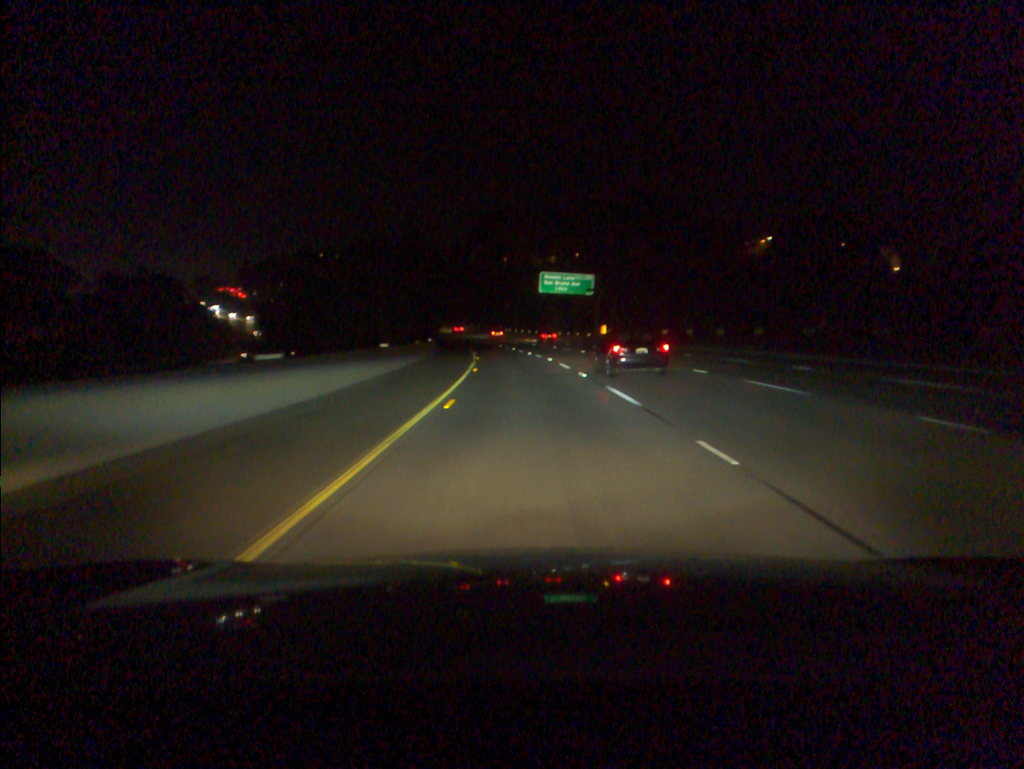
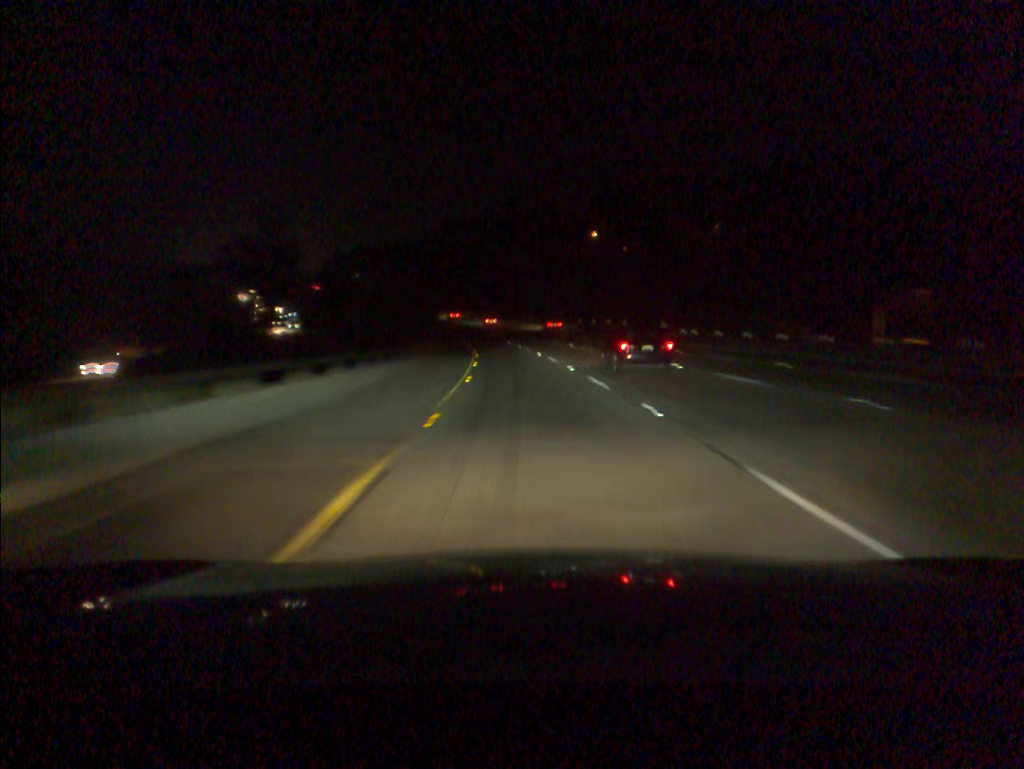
(-7.1, +98.4) m; -9°
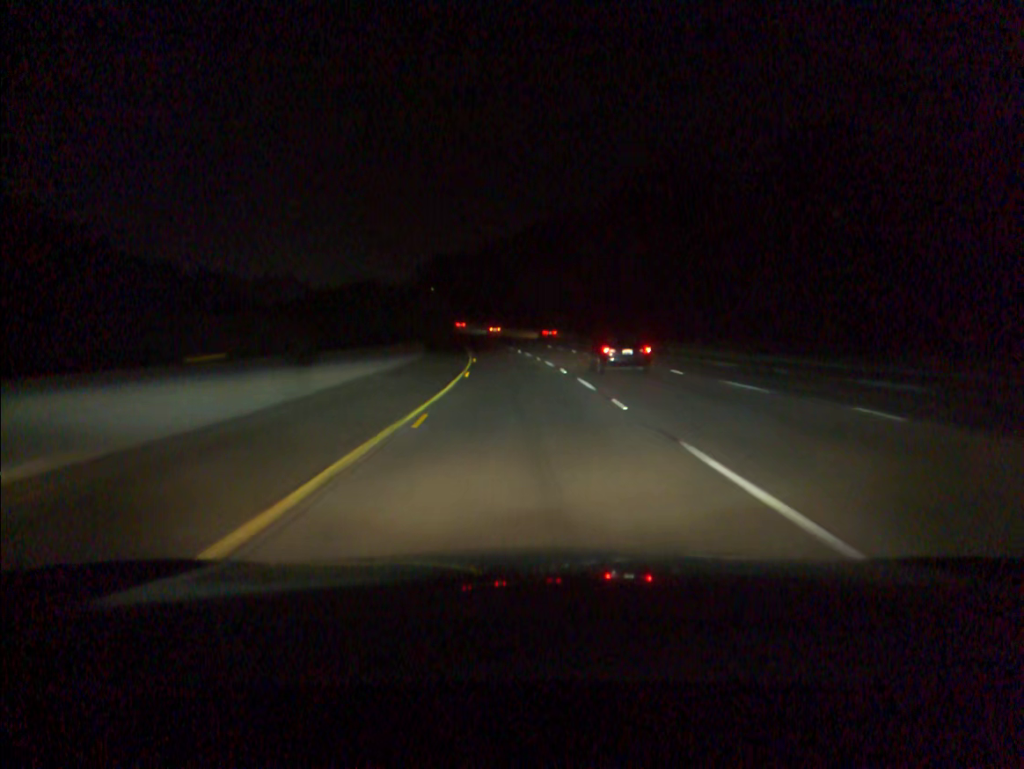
(-4.6, +78.7) m; -7°
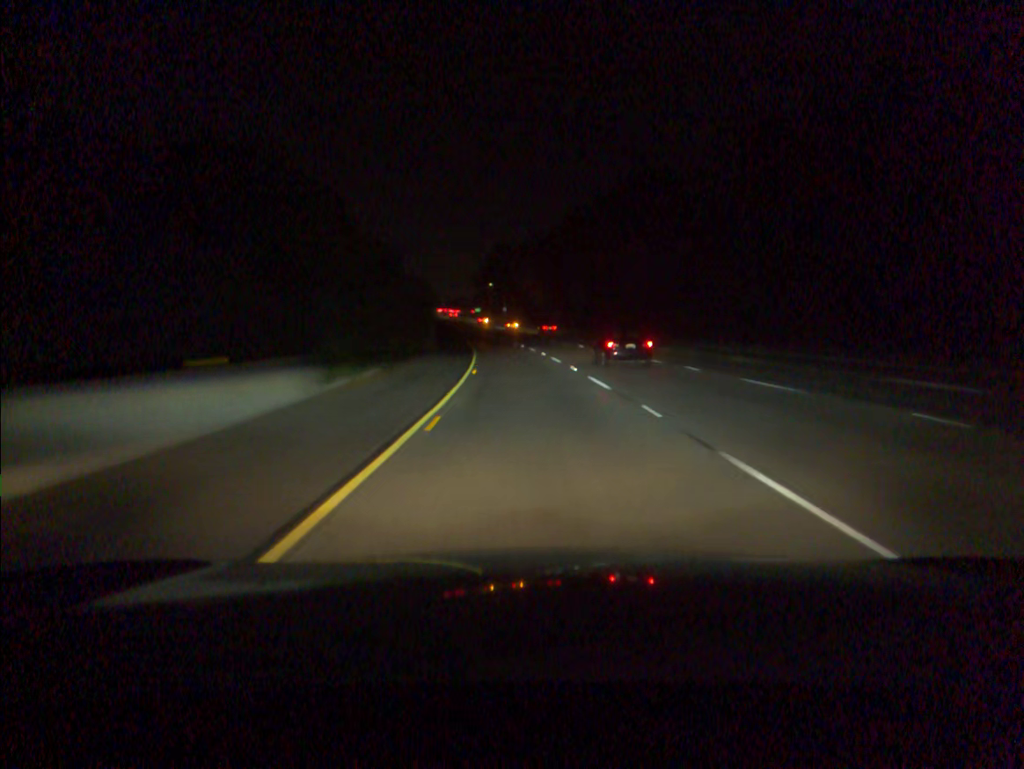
(-2.7, +59.1) m; -5°
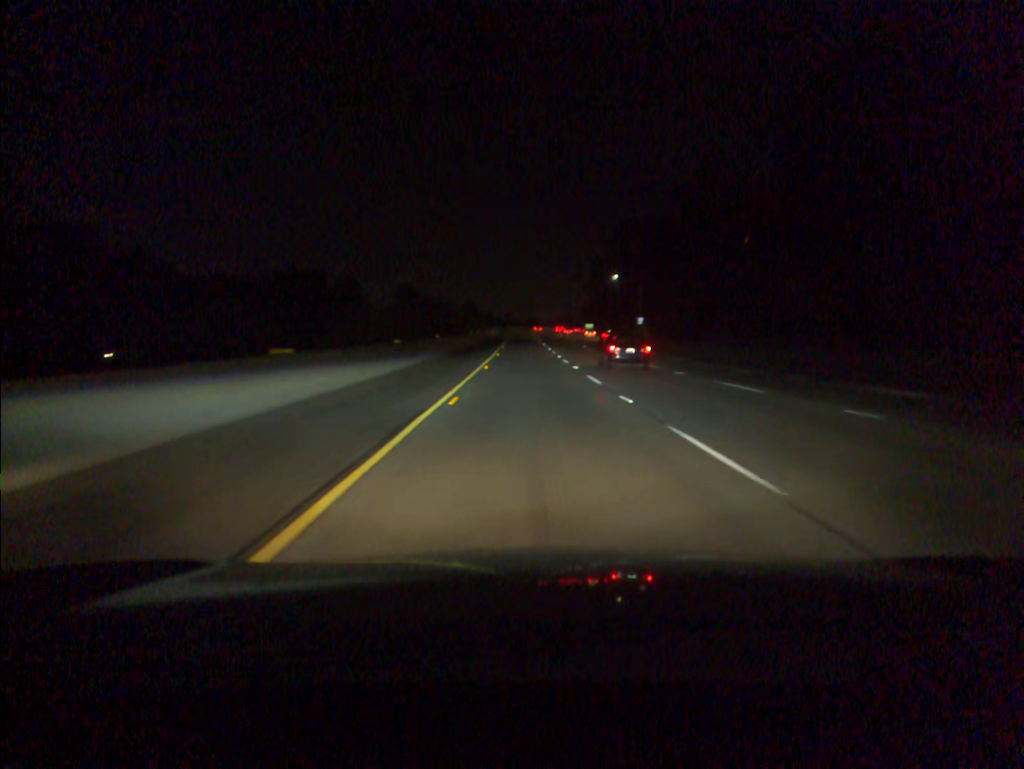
(-7.3, +98.3) m; -8°
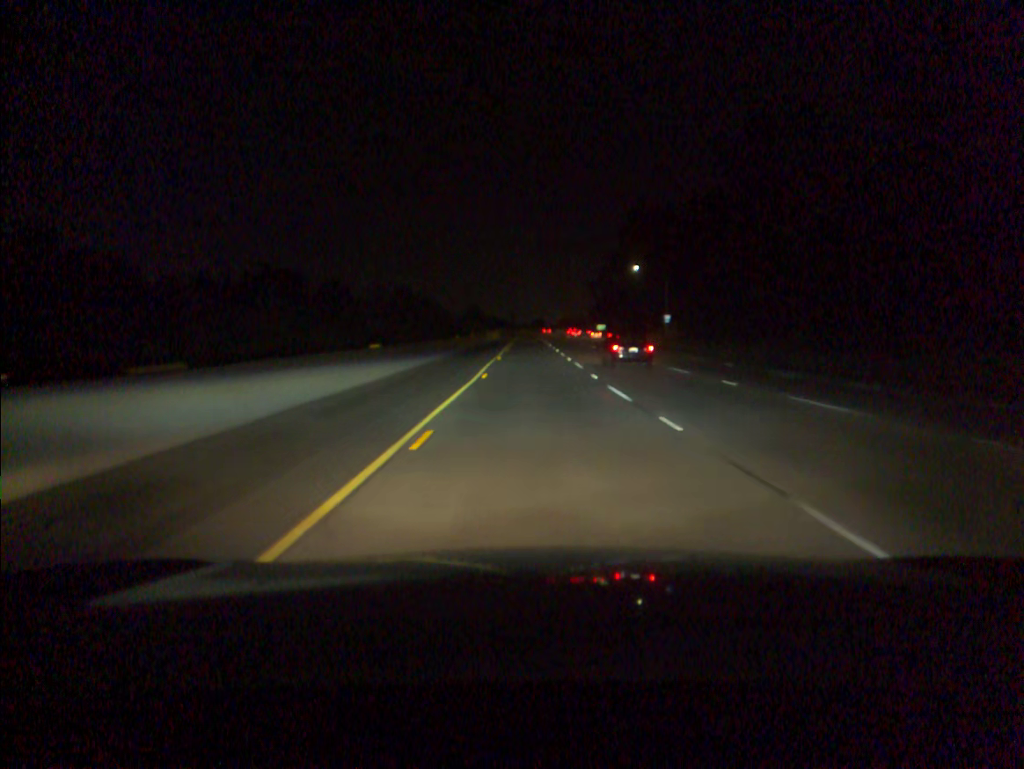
(-0.1, +19.7) m; -1°
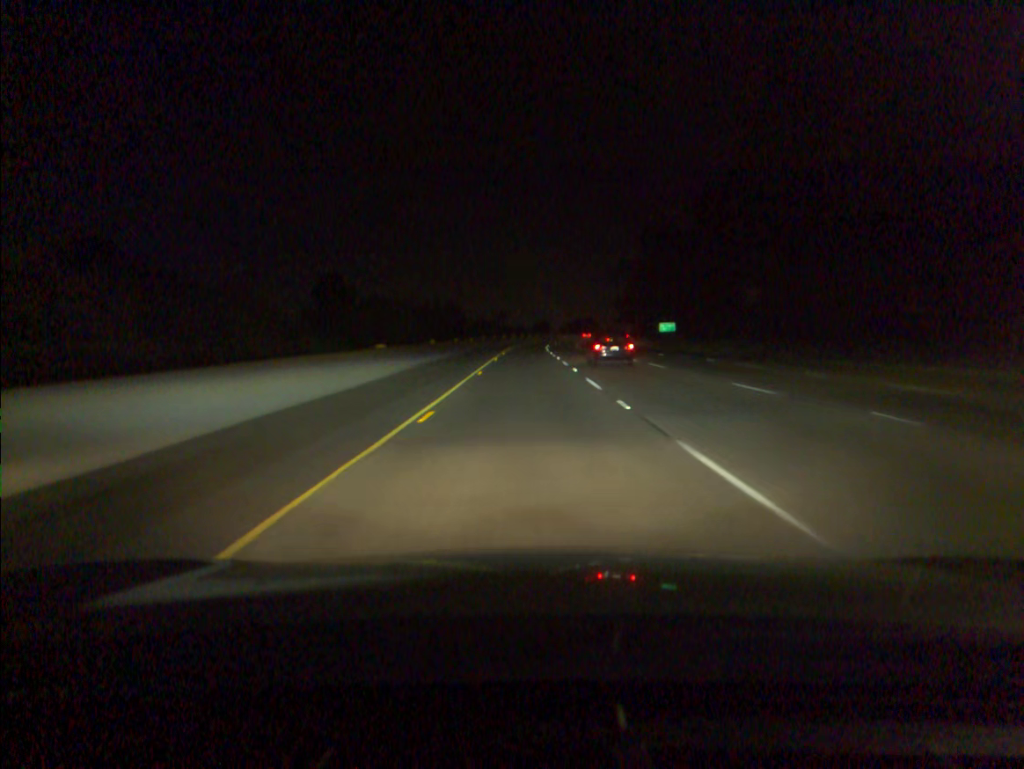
(+0.1, +98.9) m; 0°
